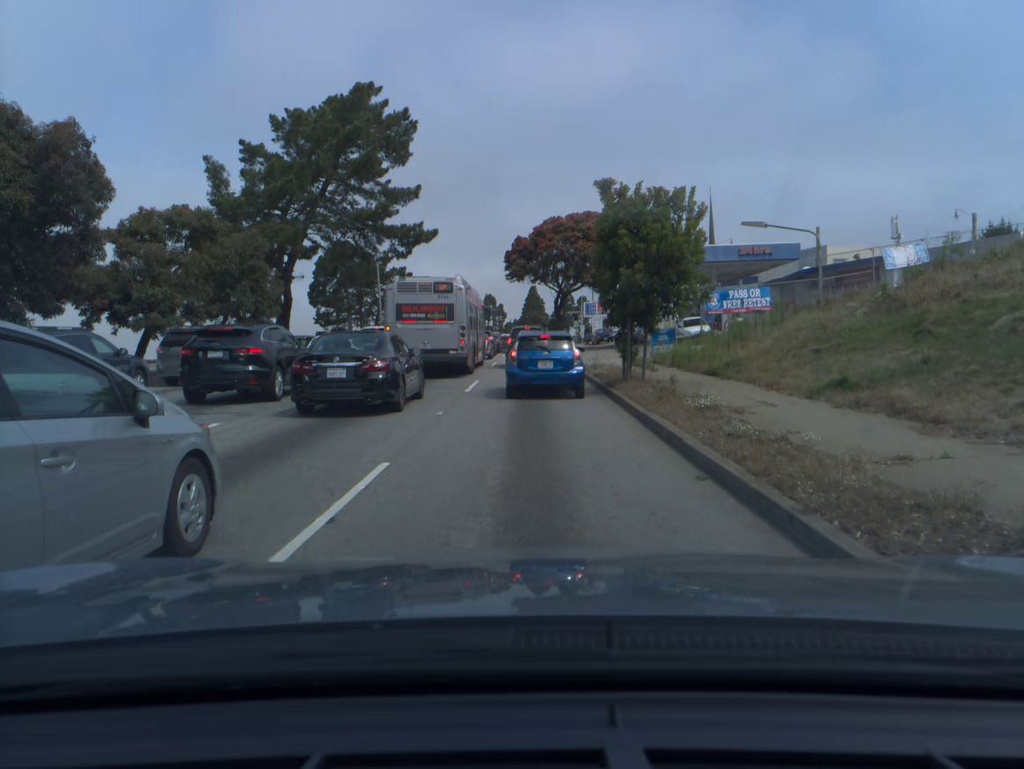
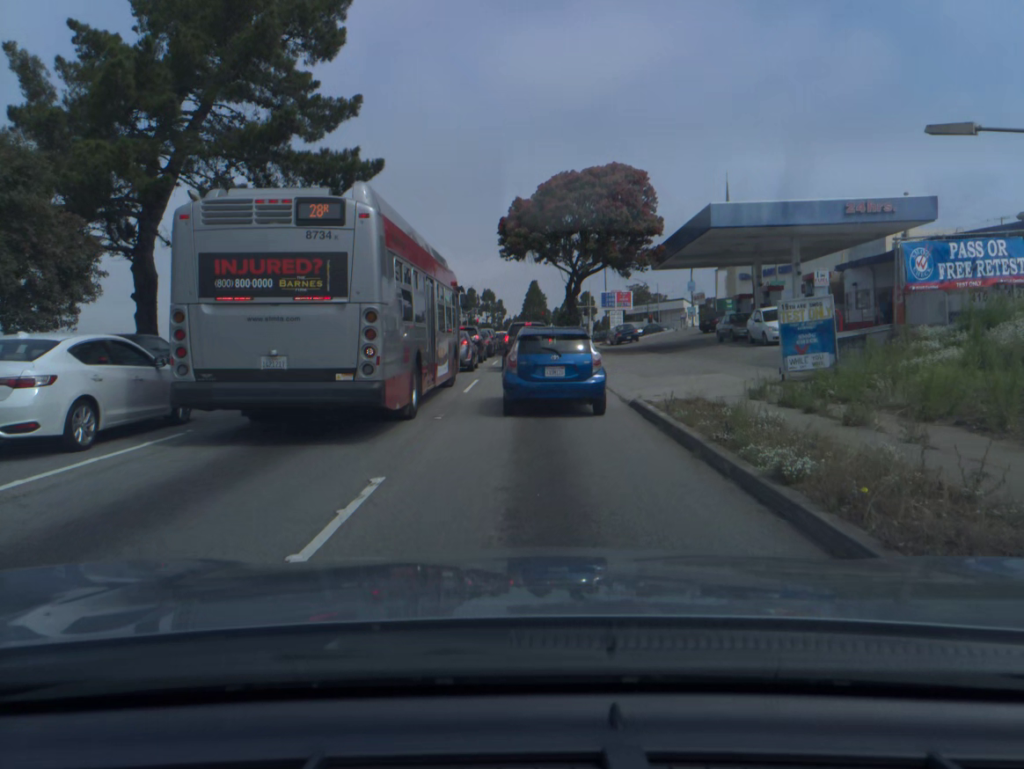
(0.0, +15.9) m; +1°
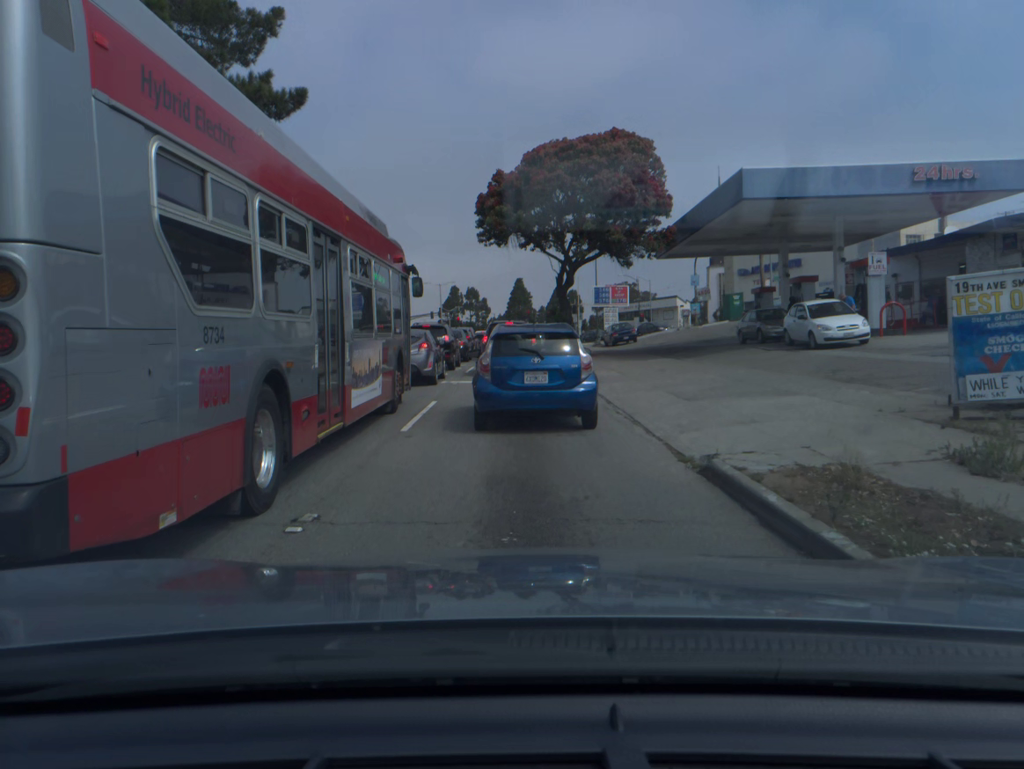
(+0.1, +7.0) m; +1°
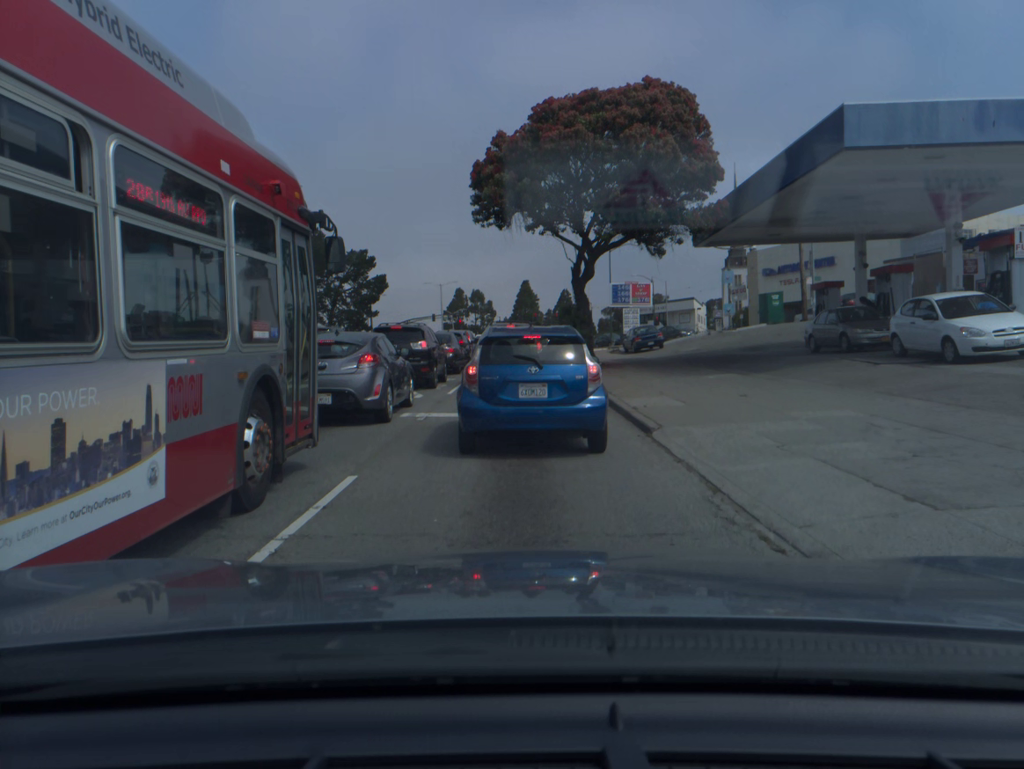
(-0.1, +7.7) m; -1°
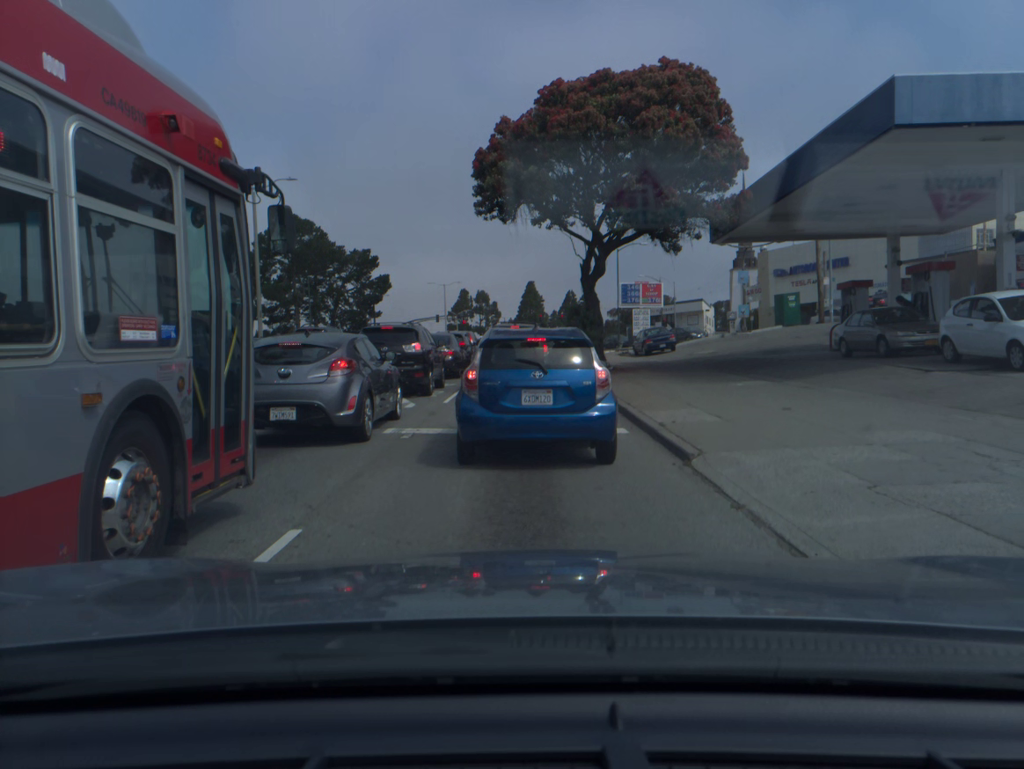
(0.0, +2.1) m; -1°
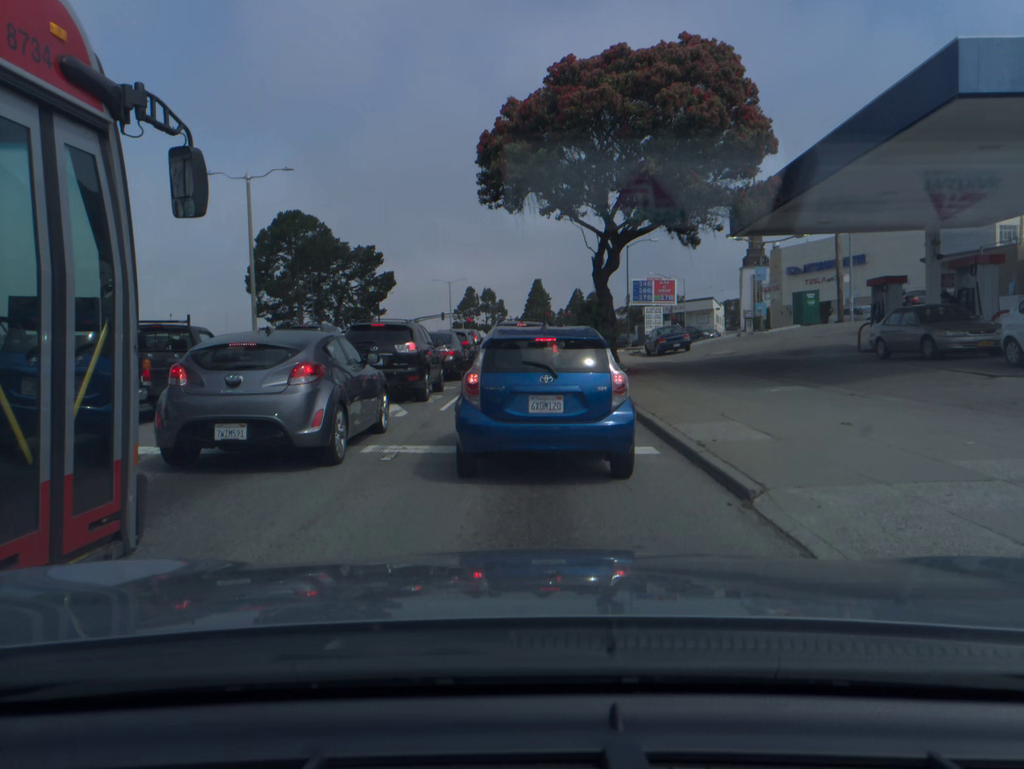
(0.0, +2.0) m; 0°
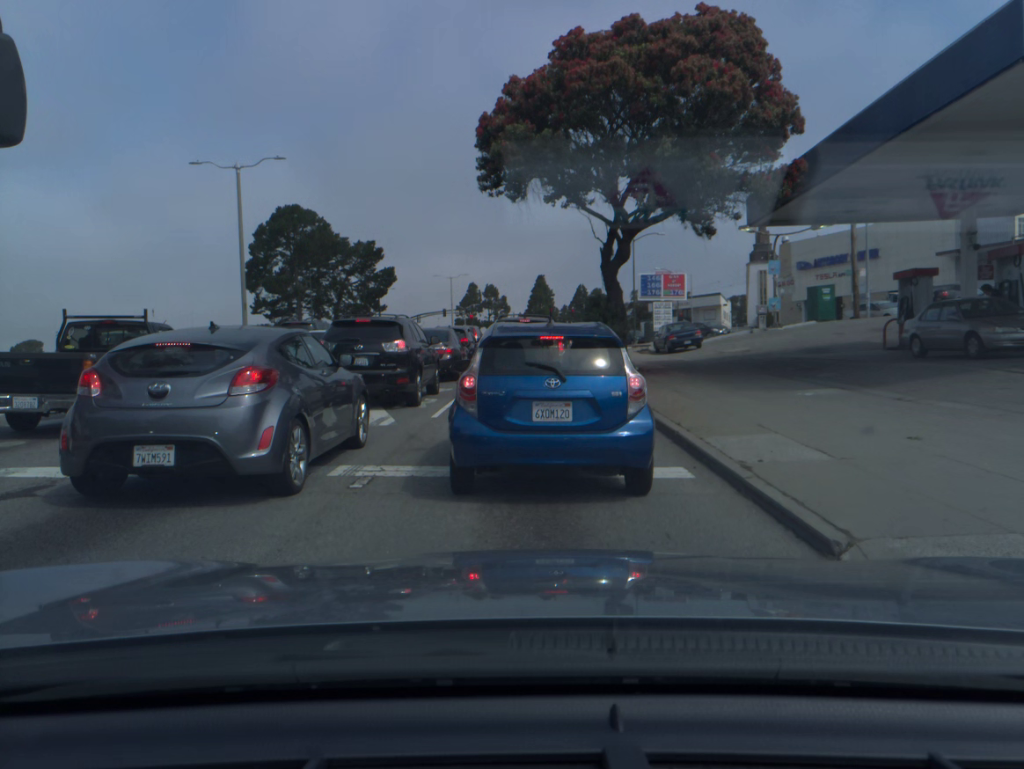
(0.0, +1.7) m; 0°
